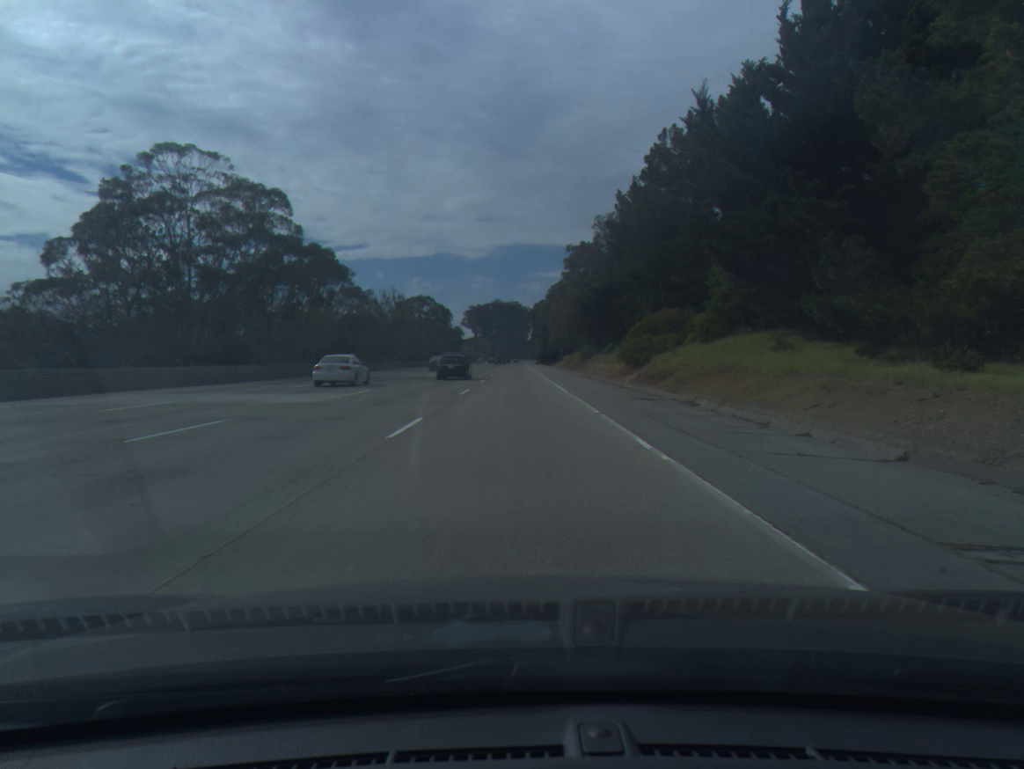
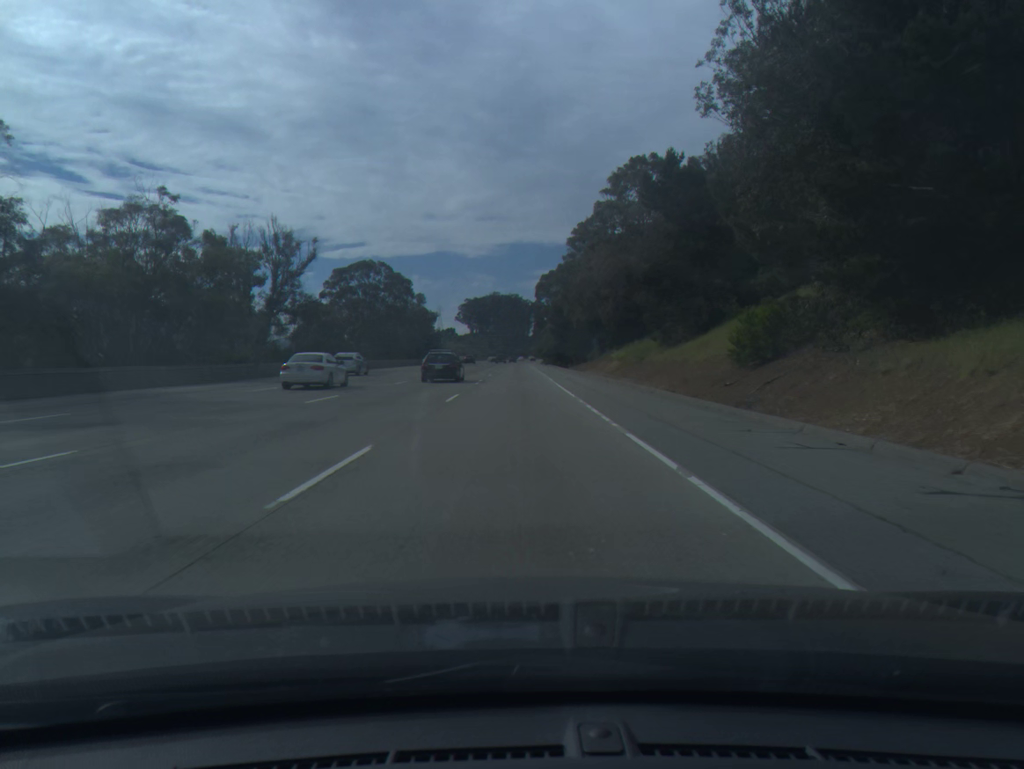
(0.0, +63.5) m; 0°
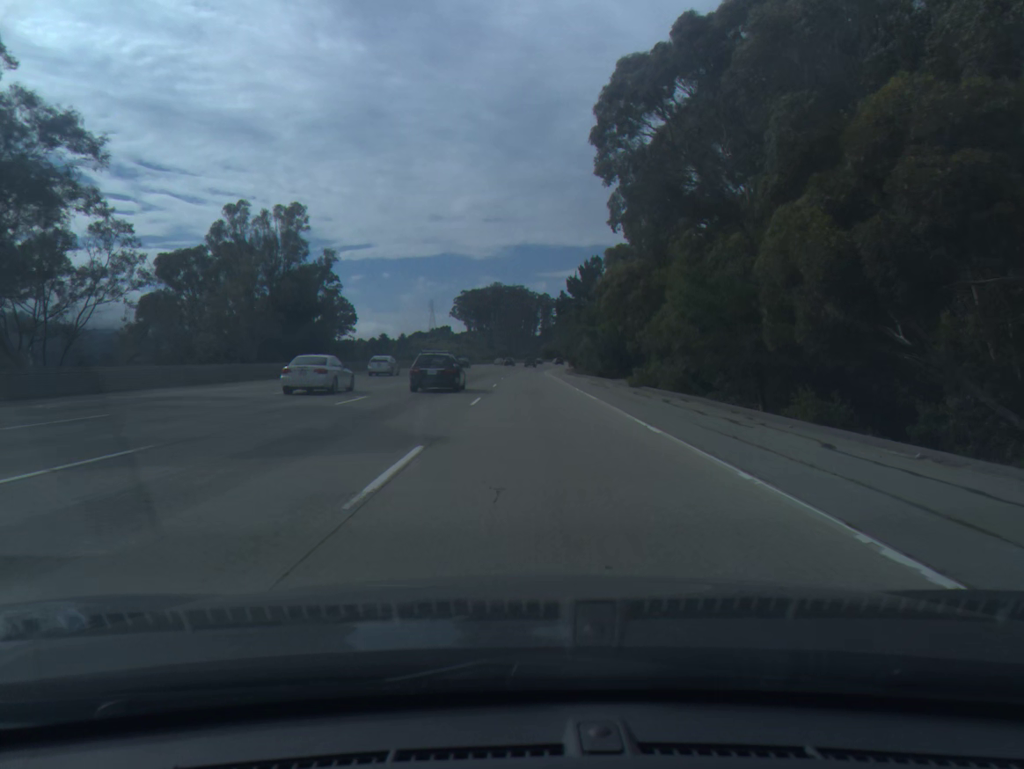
(-0.5, +102.2) m; 0°
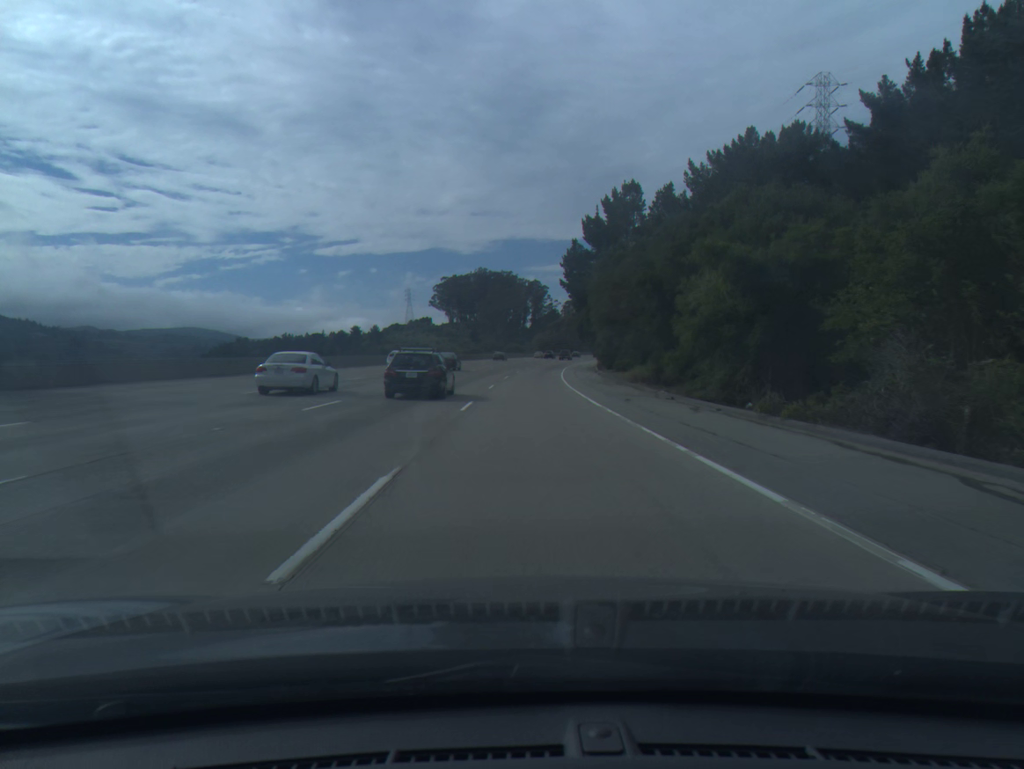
(+0.3, +61.1) m; +1°
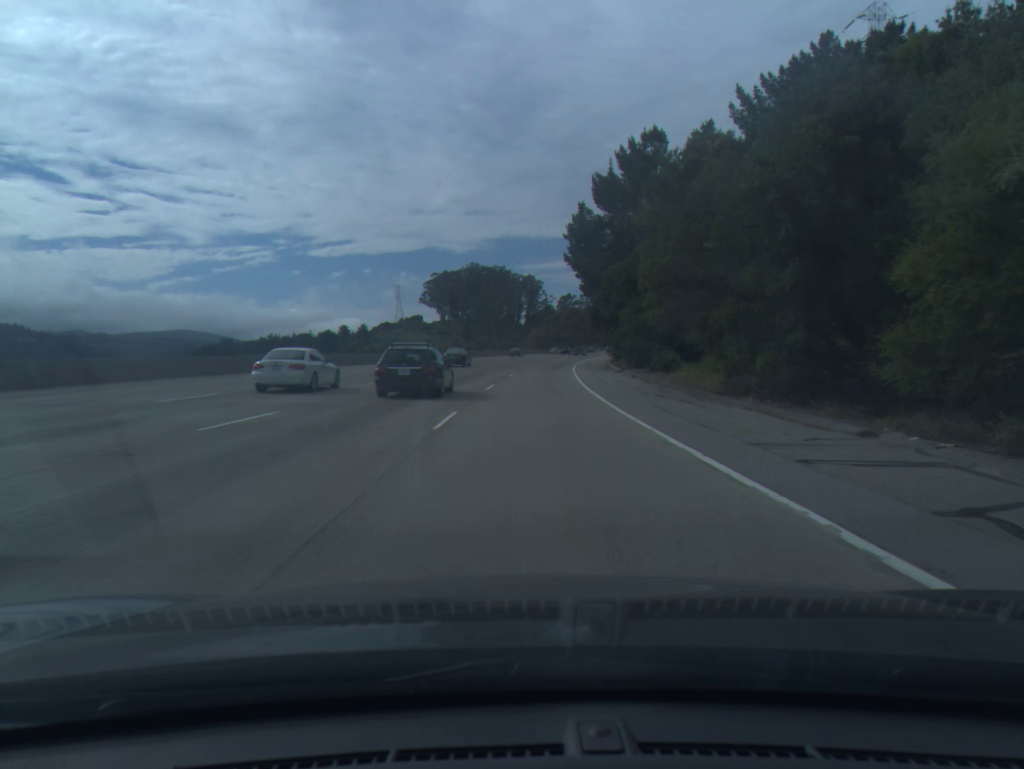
(+0.1, +20.5) m; 0°
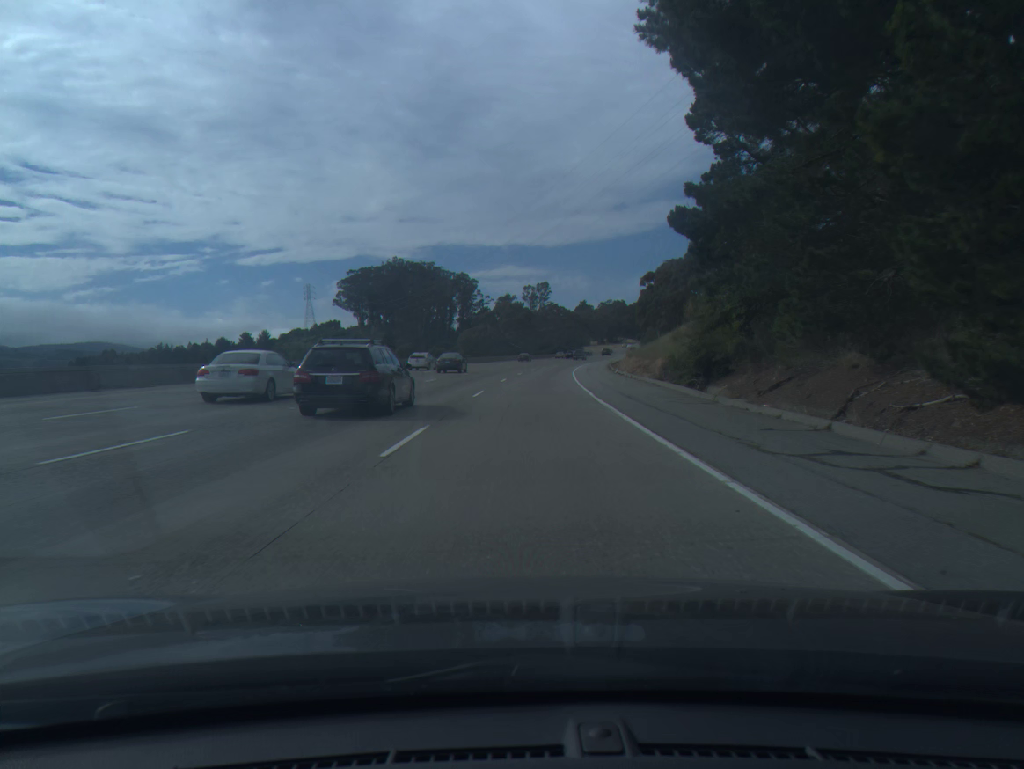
(+2.3, +61.9) m; +4°
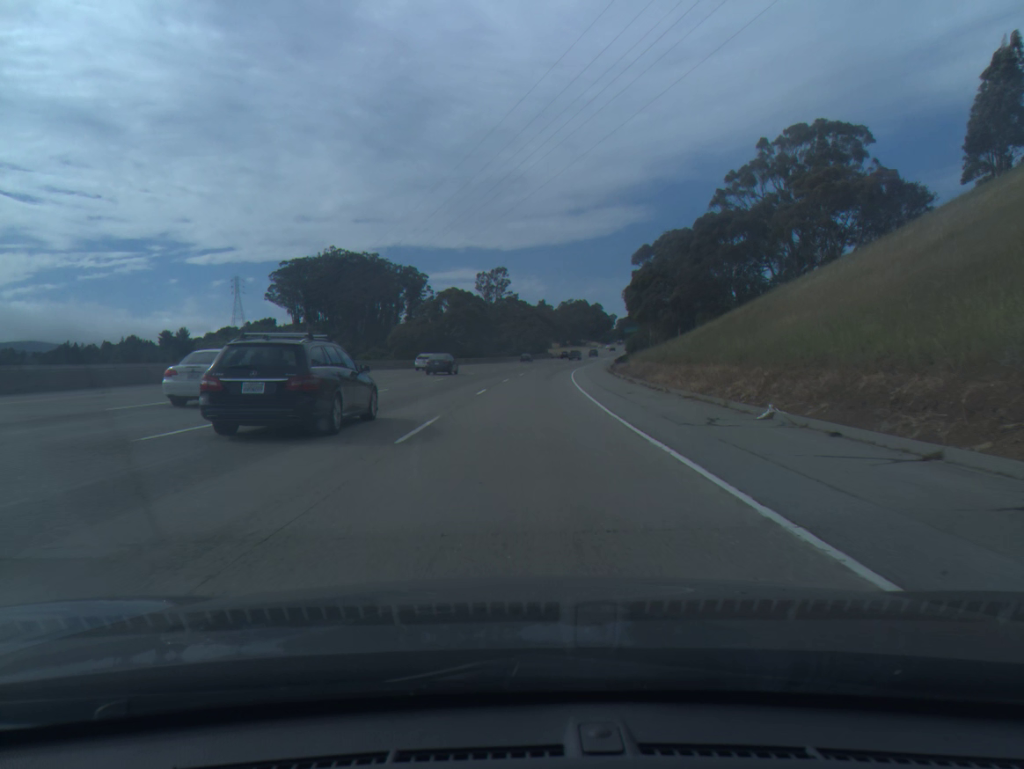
(+1.0, +41.0) m; +3°
